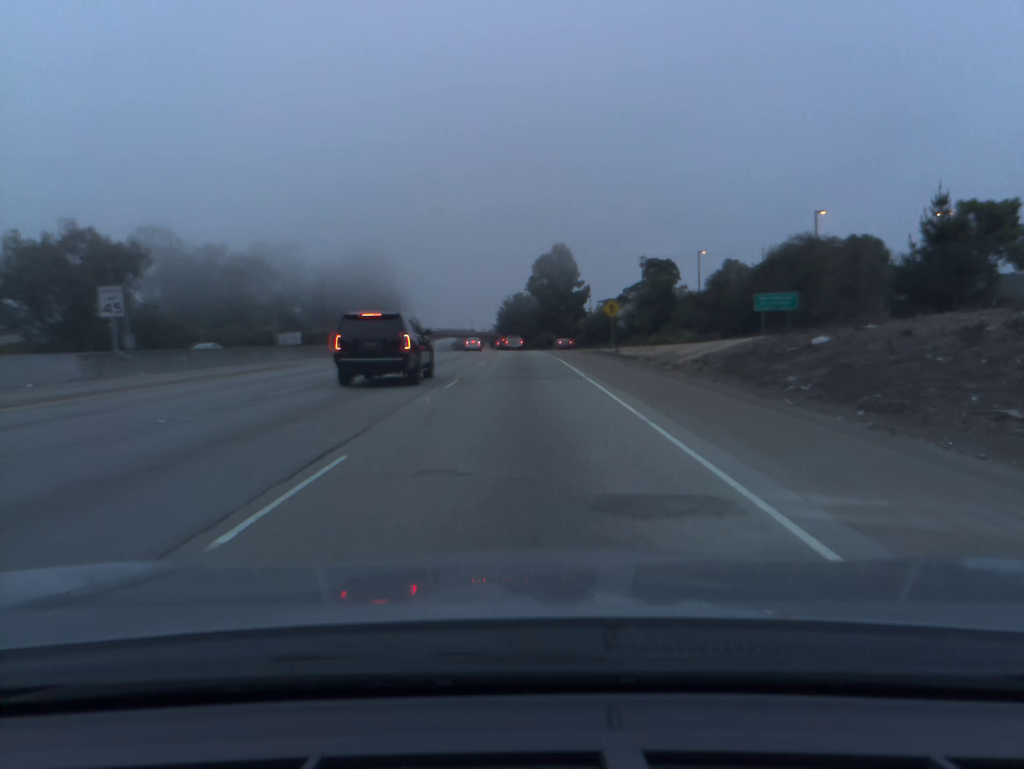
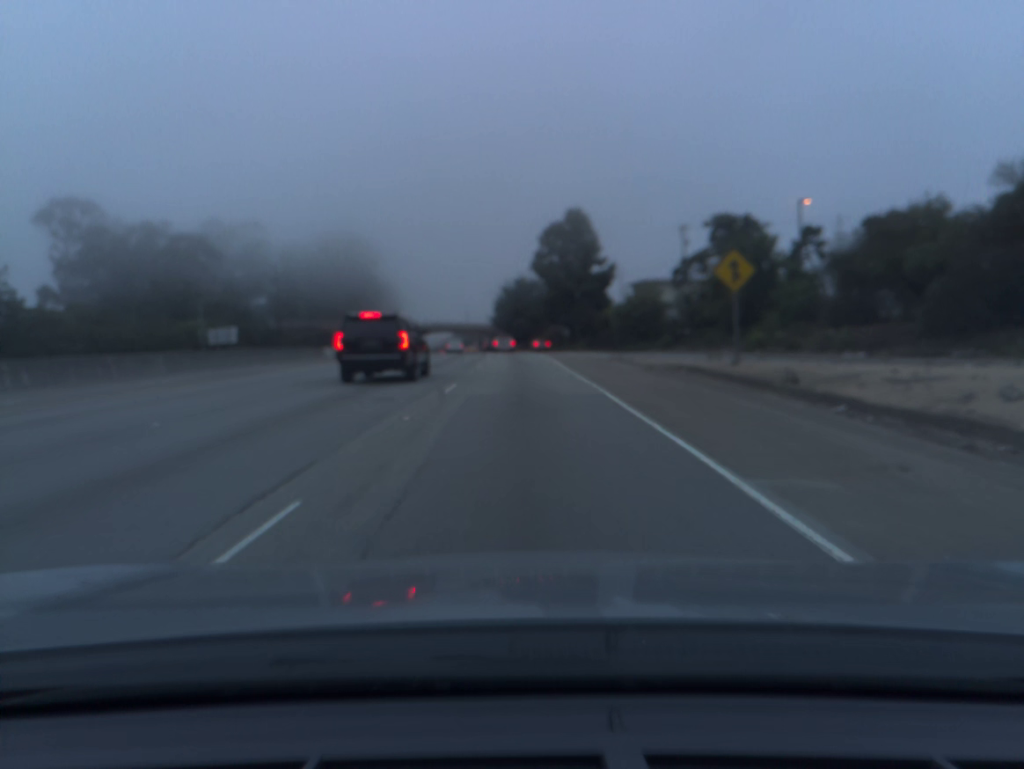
(0.0, +31.2) m; 0°
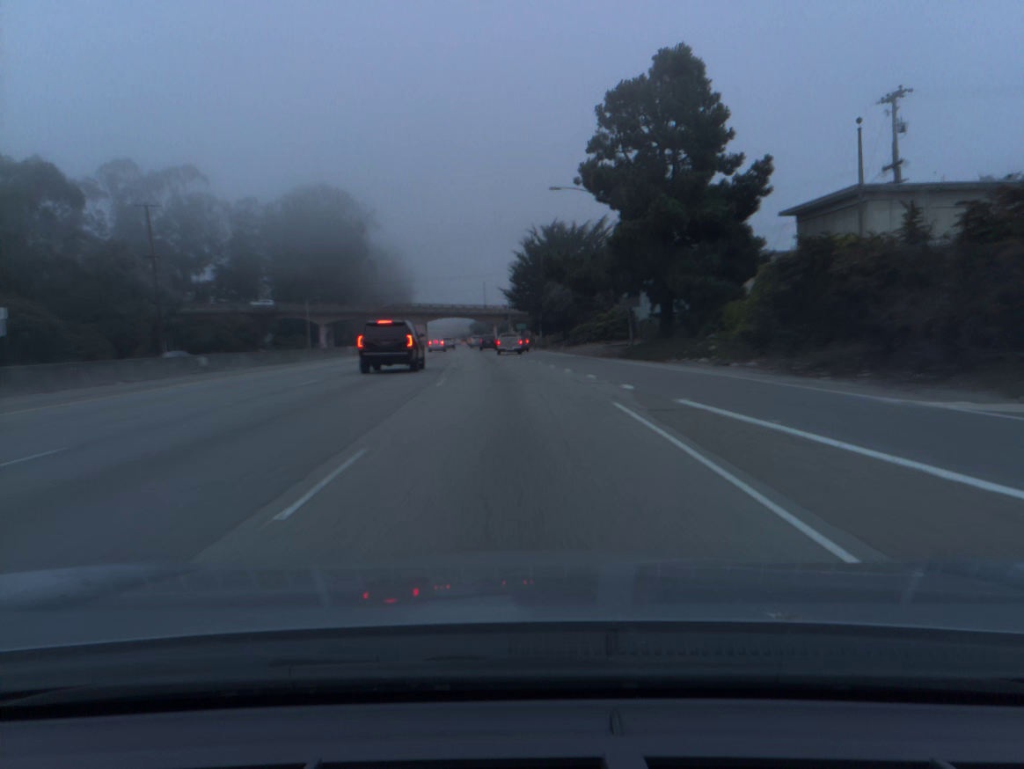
(-0.8, +56.2) m; -2°
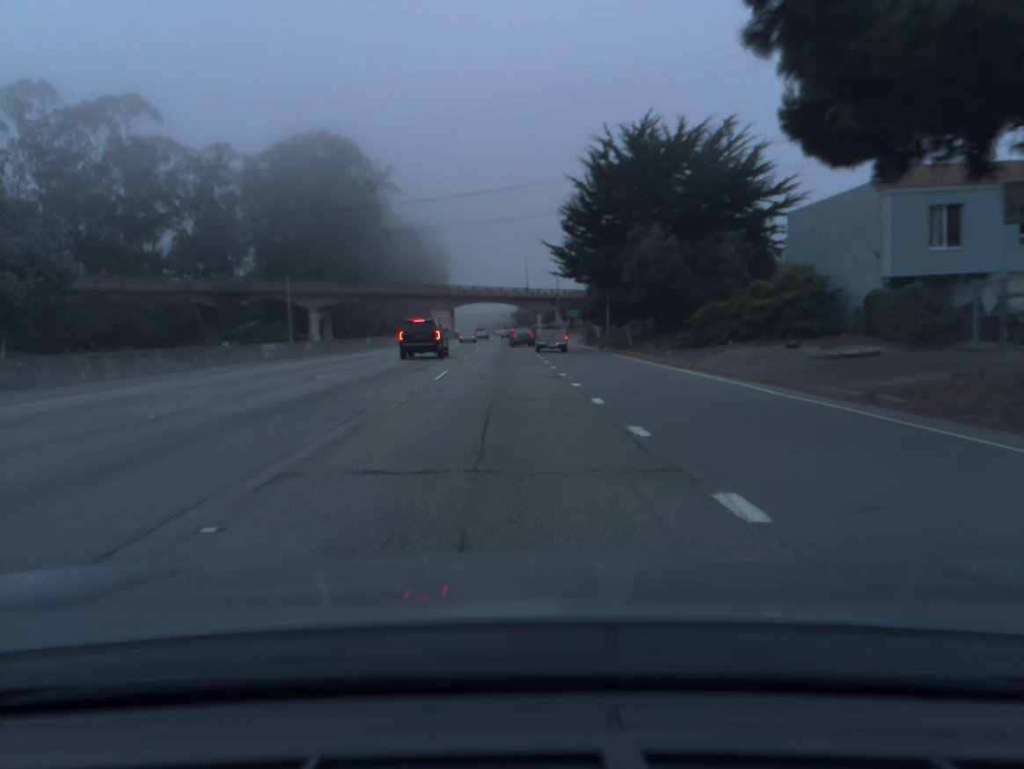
(-0.9, +35.9) m; -3°
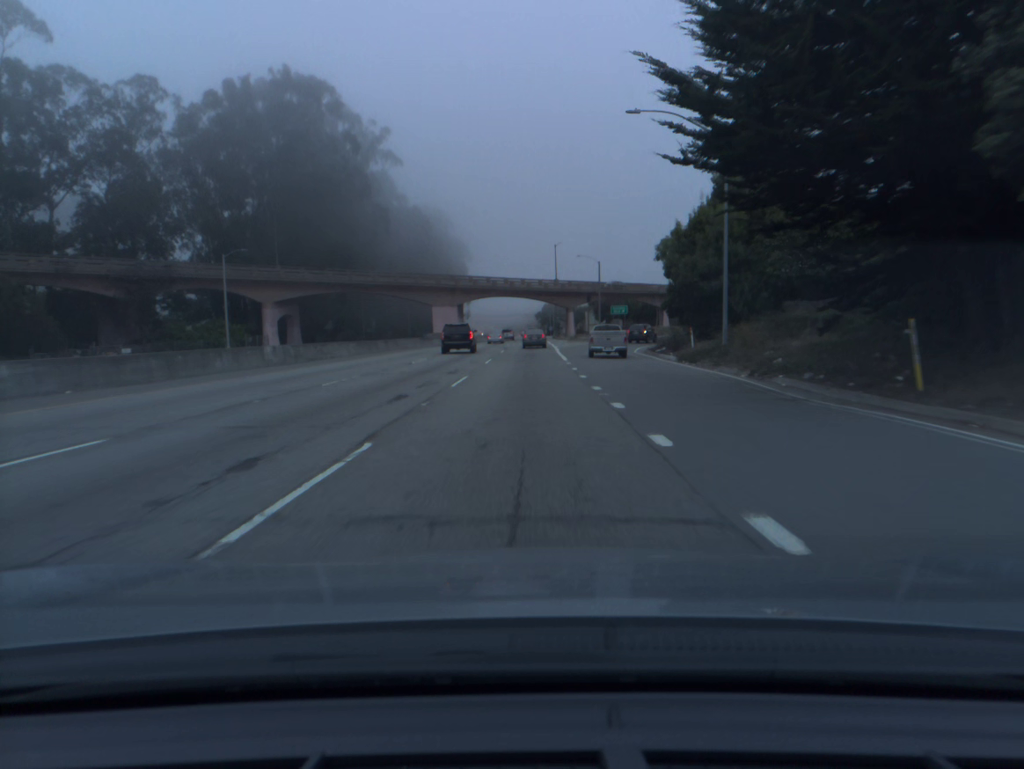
(-0.7, +32.3) m; -2°
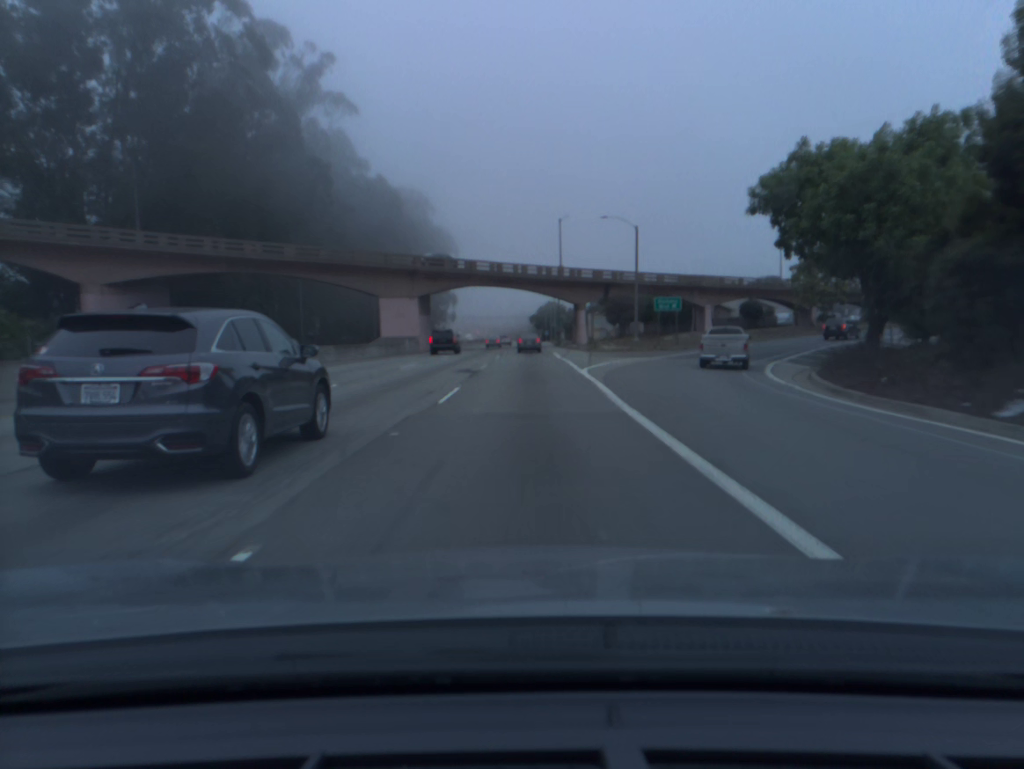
(+0.1, +33.1) m; +1°
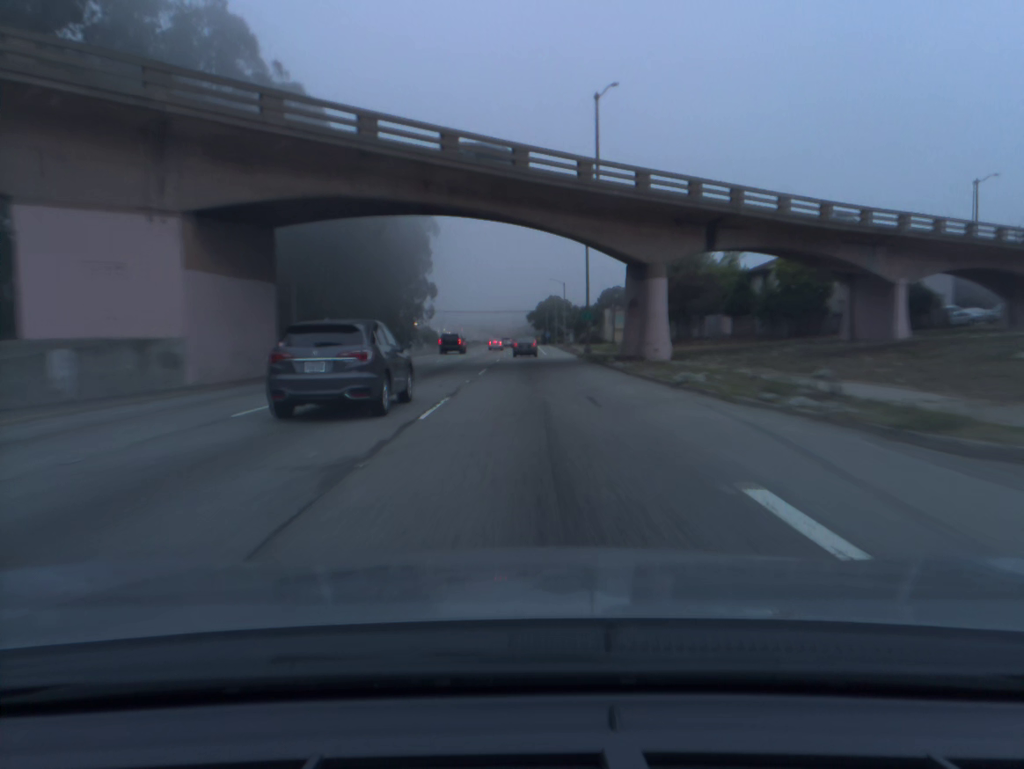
(+0.1, +47.4) m; 0°
